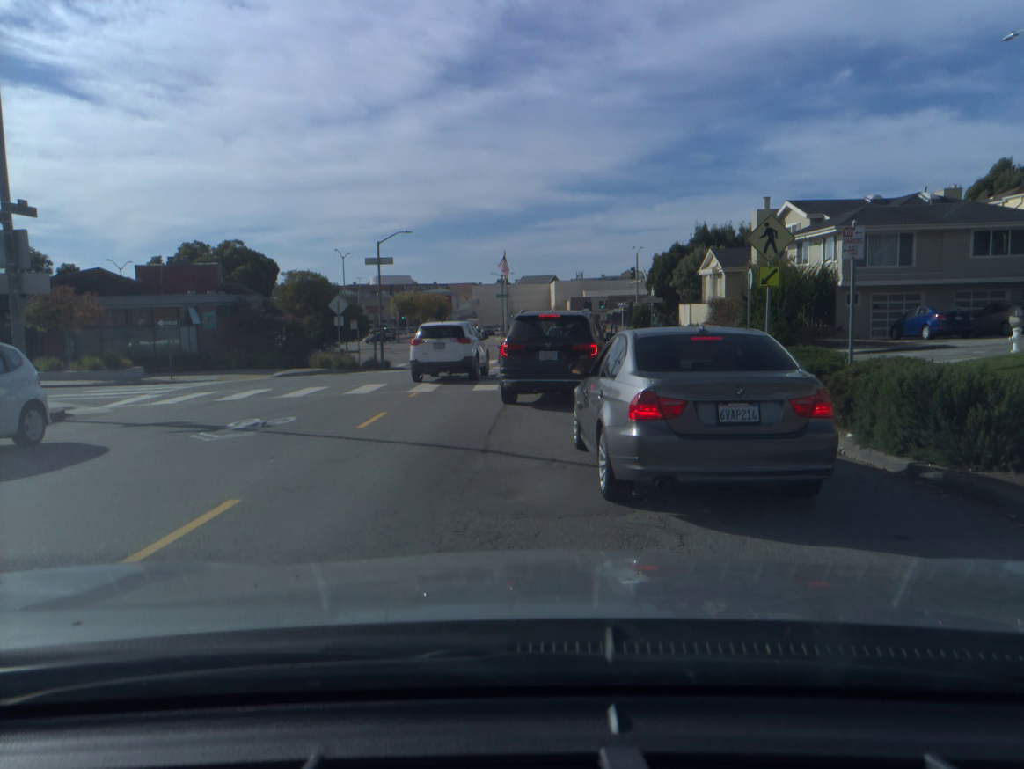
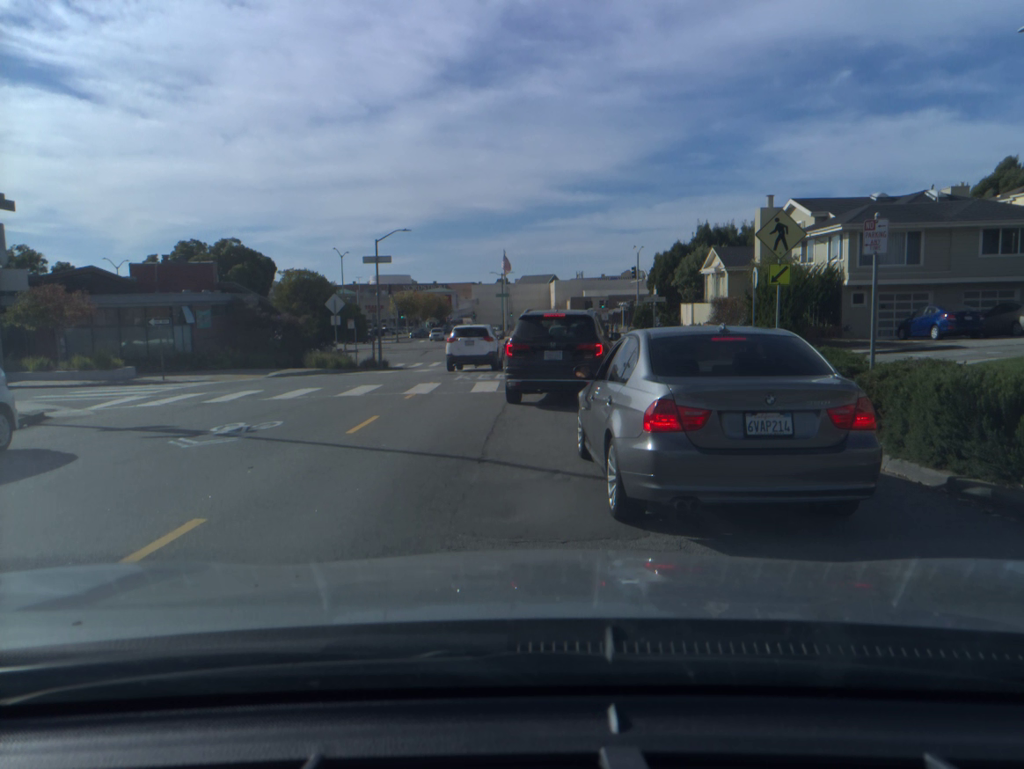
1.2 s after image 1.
(0.0, +0.7) m; 0°
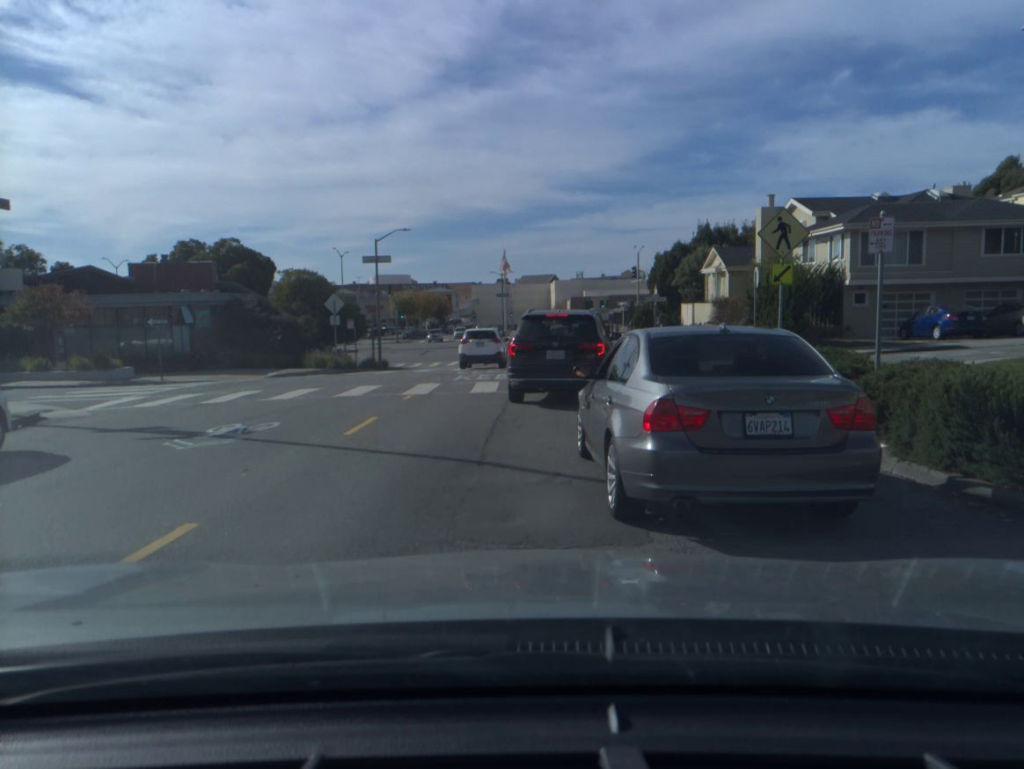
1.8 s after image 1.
(0.0, +0.2) m; 0°
